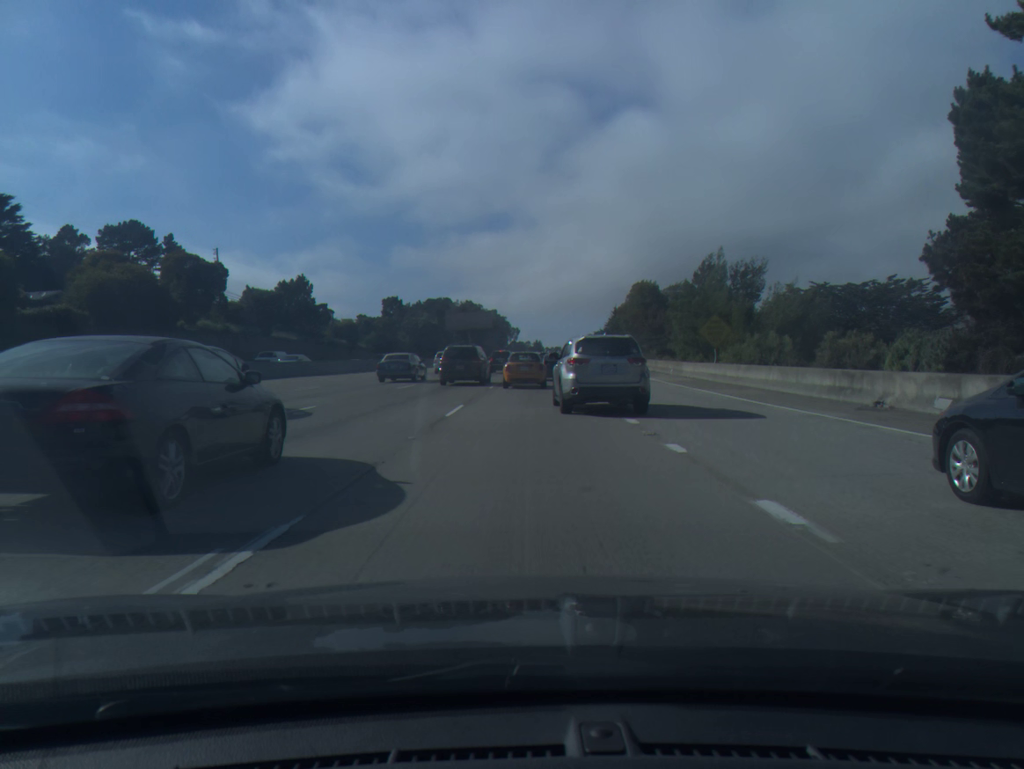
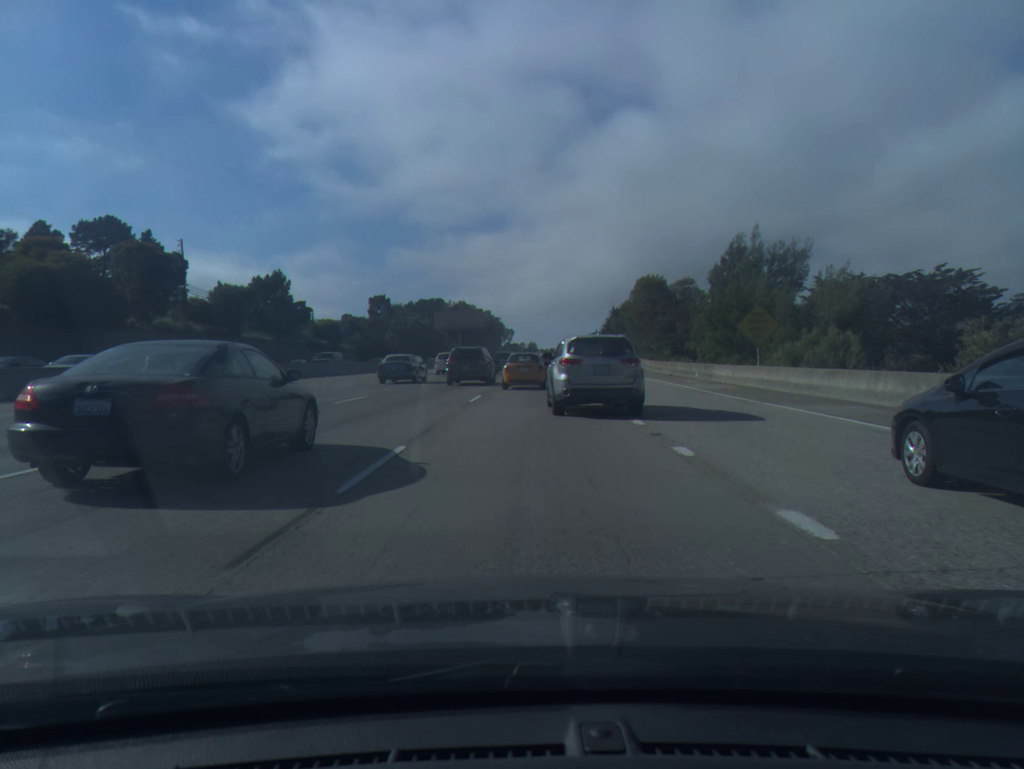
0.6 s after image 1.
(0.0, +9.3) m; 0°
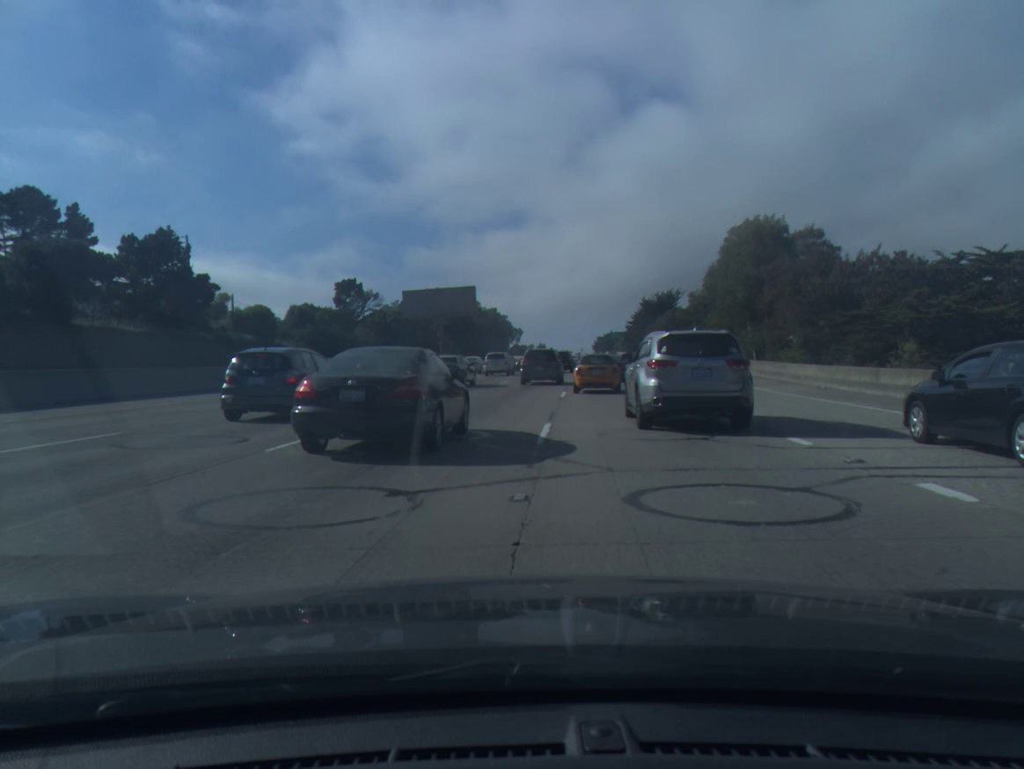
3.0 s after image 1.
(-0.3, +39.7) m; -1°
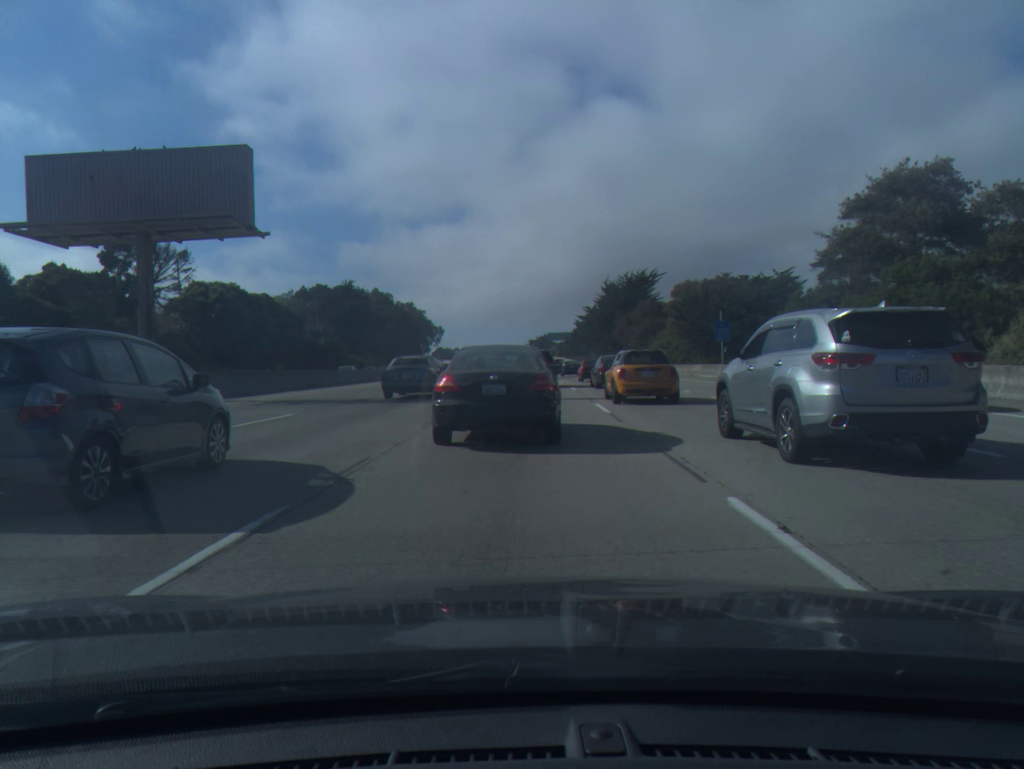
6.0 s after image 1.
(+2.1, +52.2) m; +5°
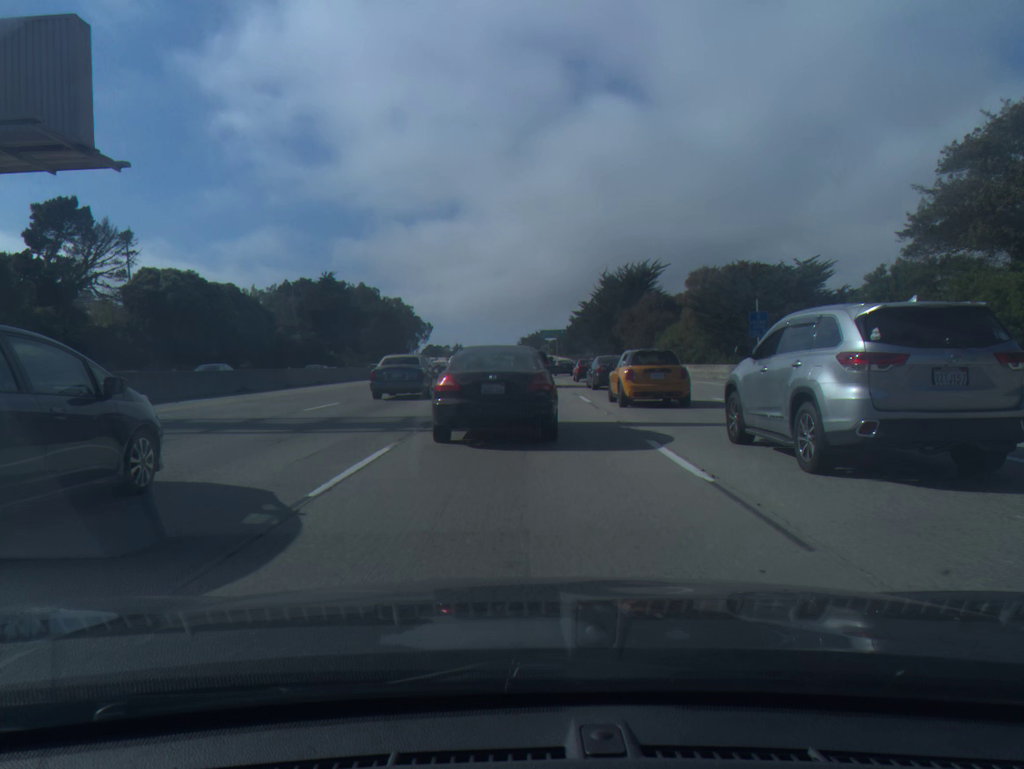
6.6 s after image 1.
(+0.1, +9.9) m; +1°
